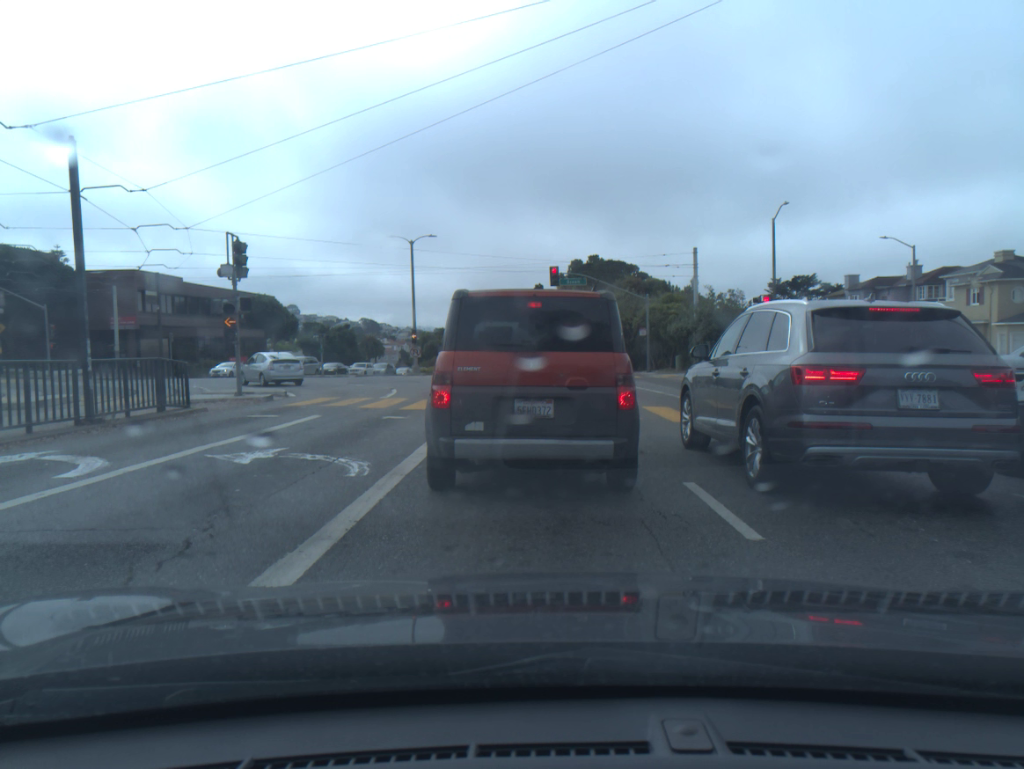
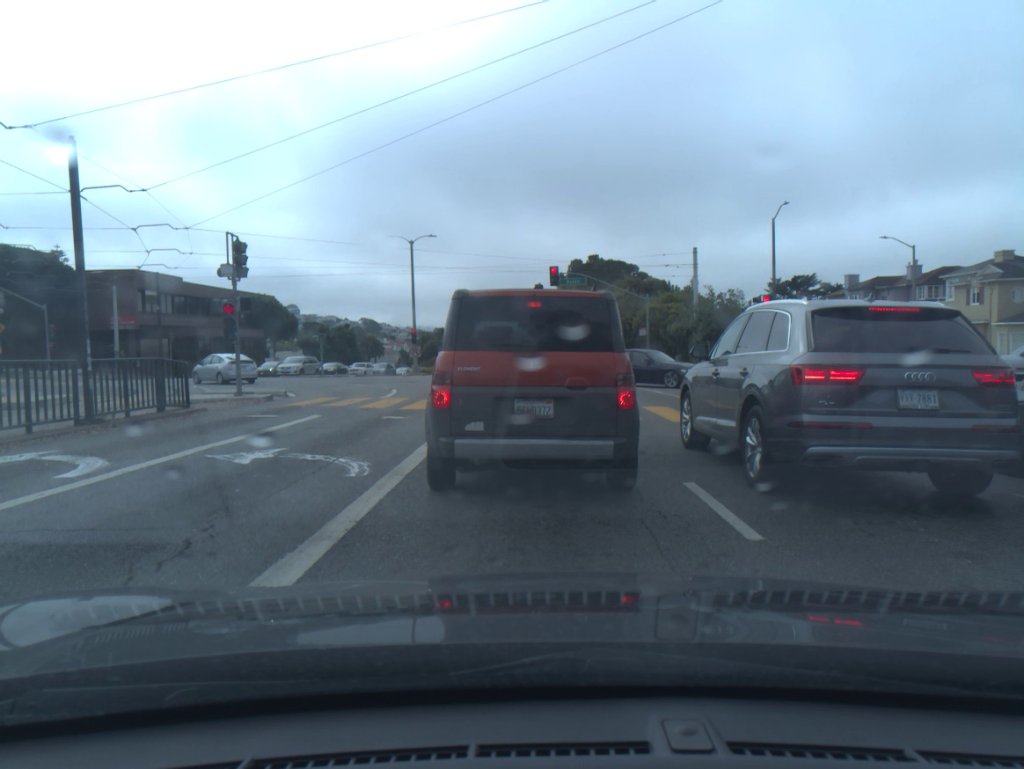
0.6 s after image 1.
(0.0, 0.0) m; 0°
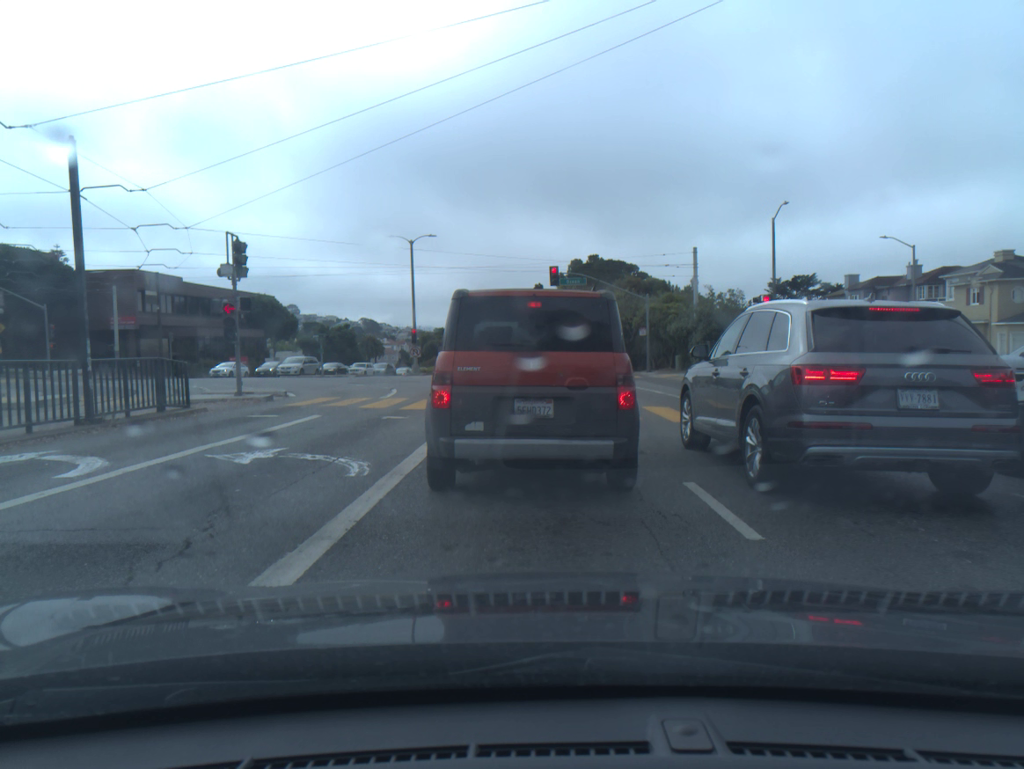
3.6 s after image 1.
(0.0, 0.0) m; 0°
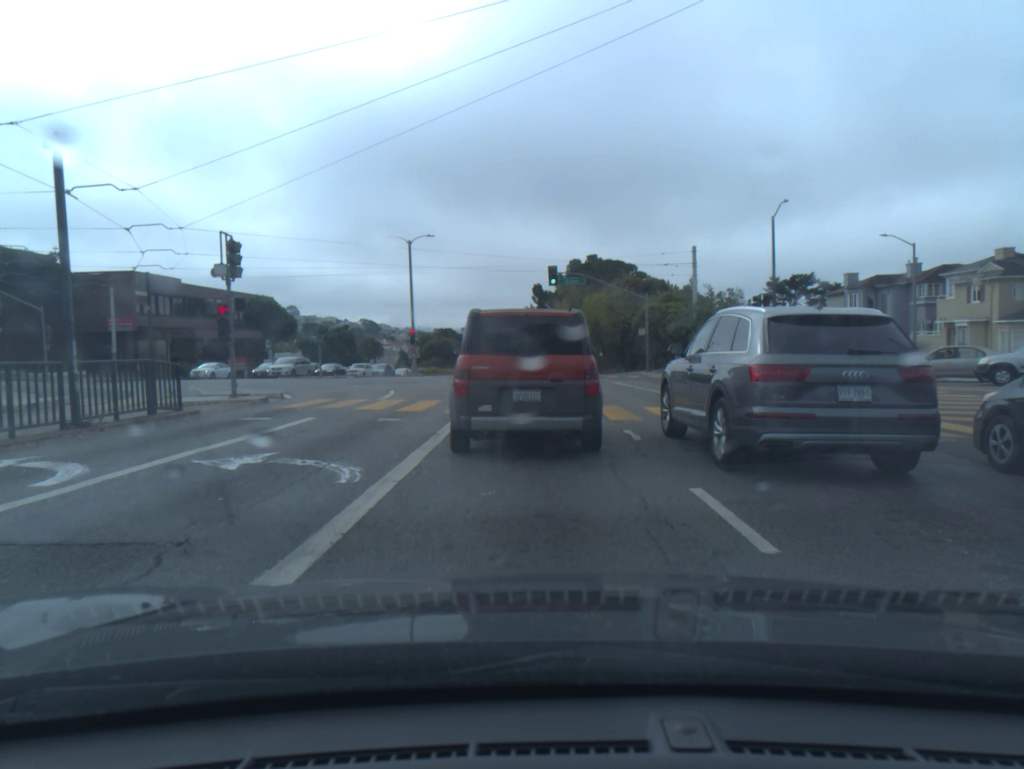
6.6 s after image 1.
(0.0, +0.3) m; 0°
